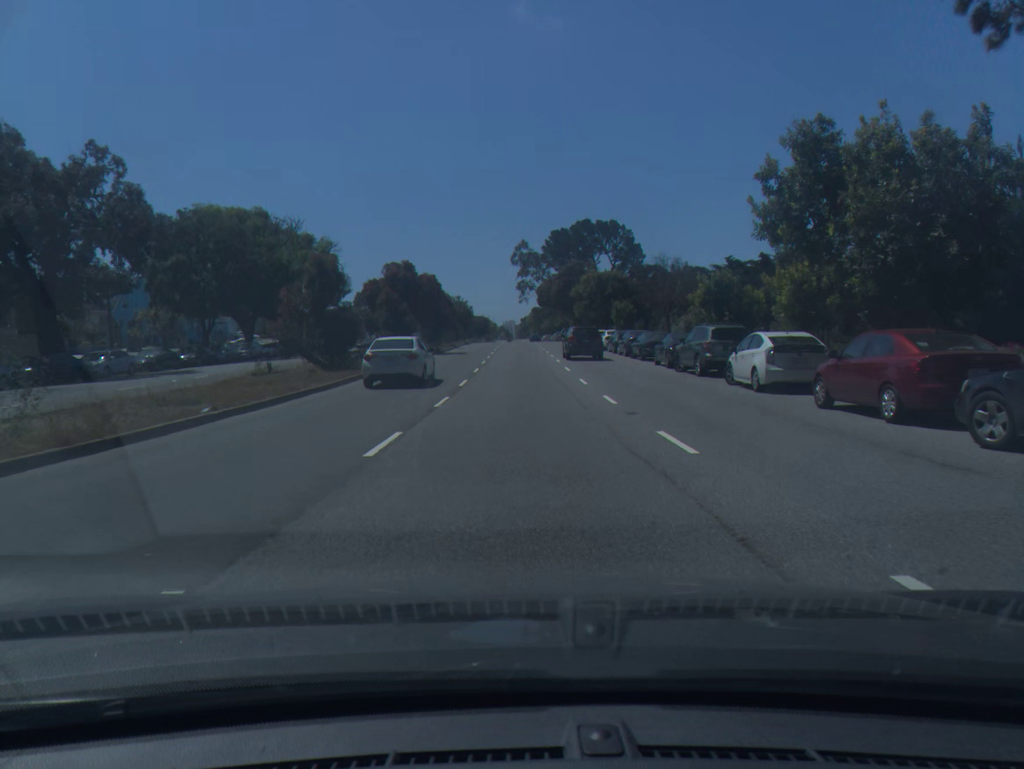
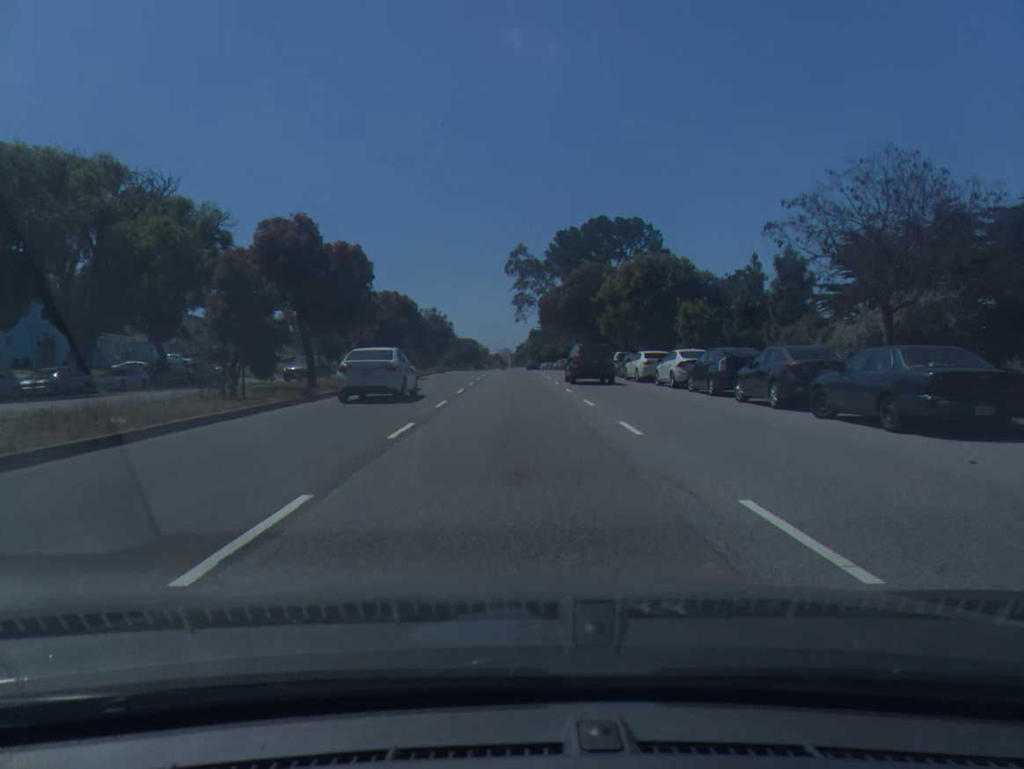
(+0.1, +26.2) m; 0°
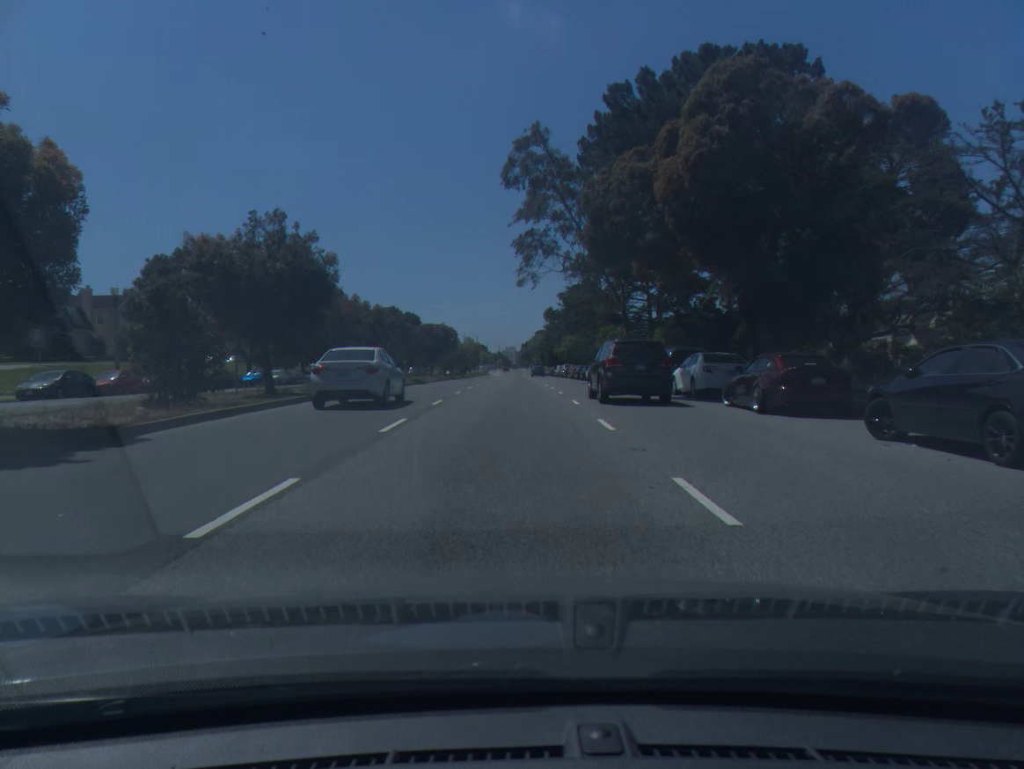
(0.0, +49.4) m; 0°
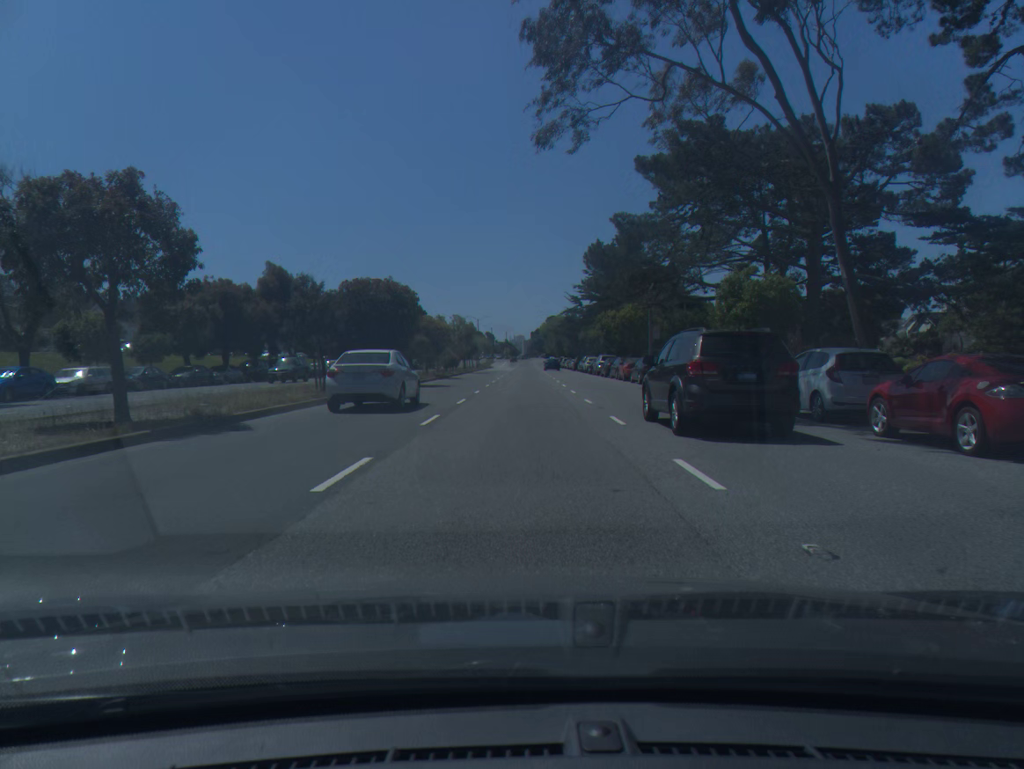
(-0.3, +33.9) m; -1°
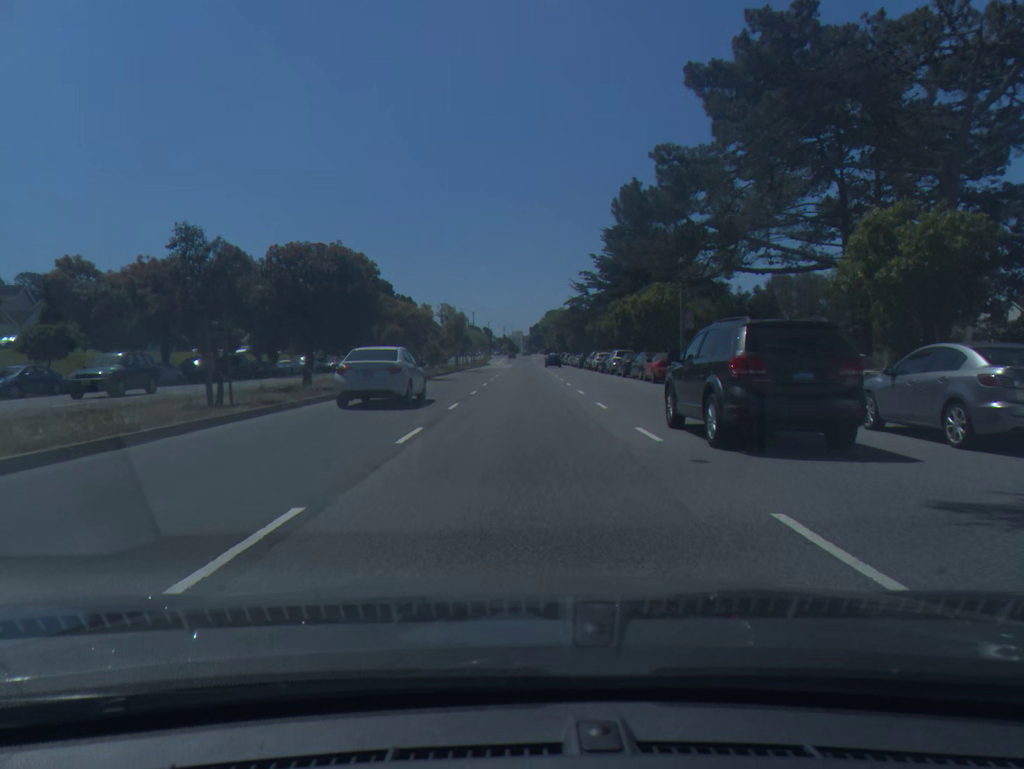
(0.0, +10.7) m; 0°
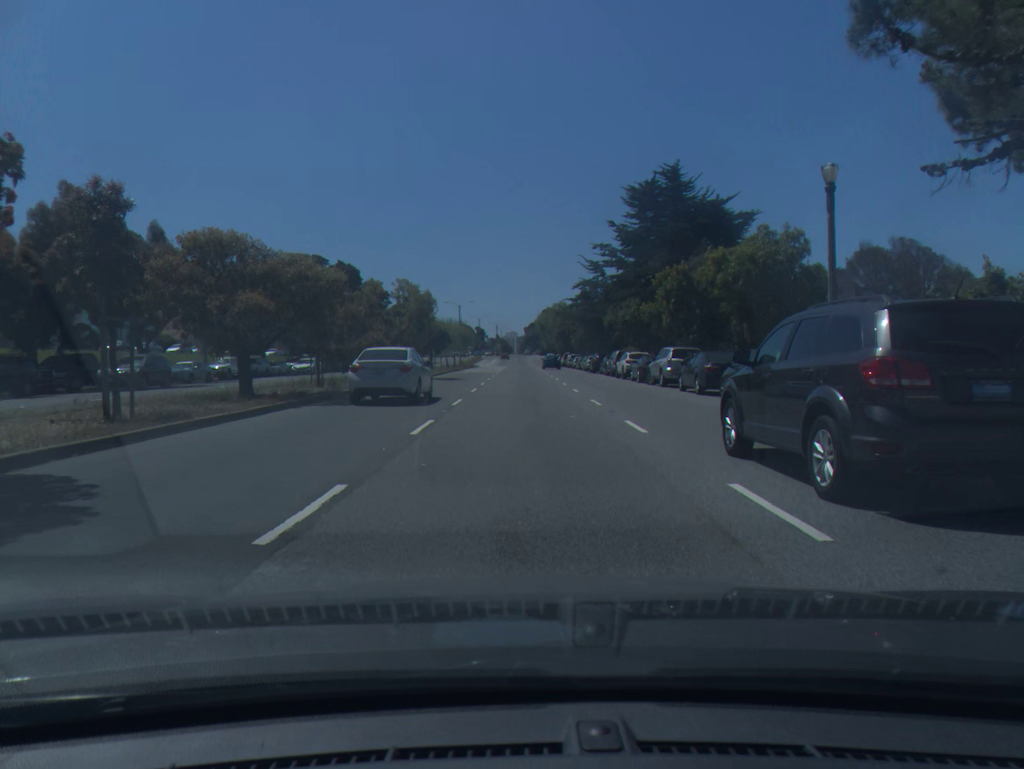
(+0.1, +20.6) m; 0°
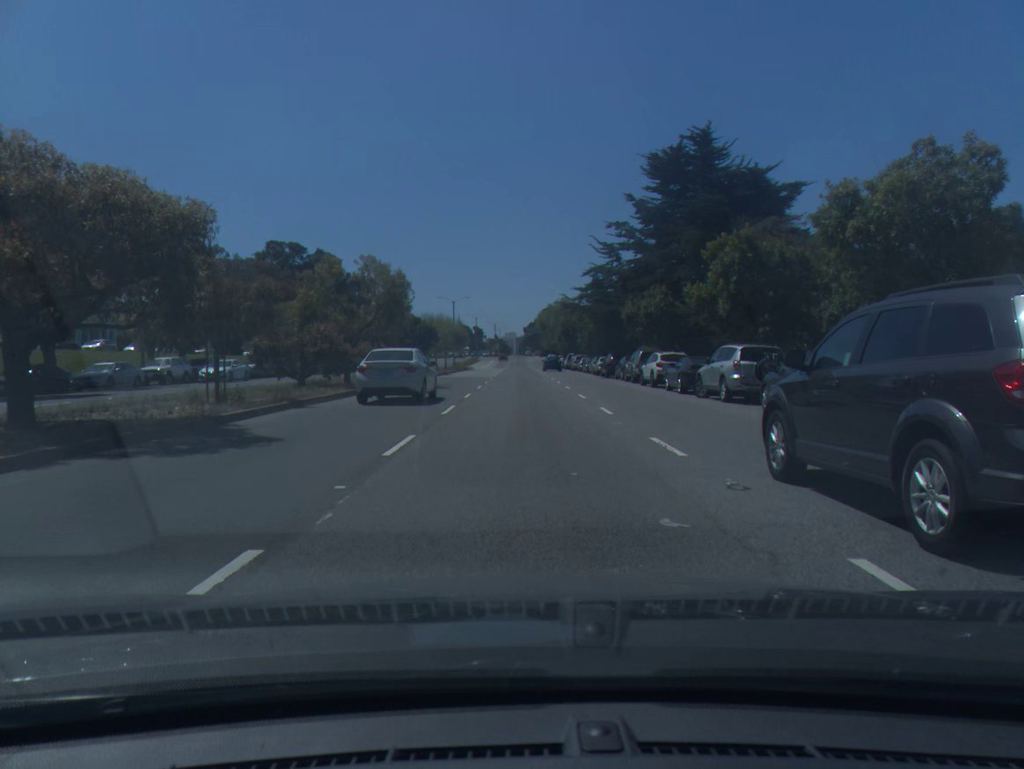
(0.0, +10.0) m; 0°
